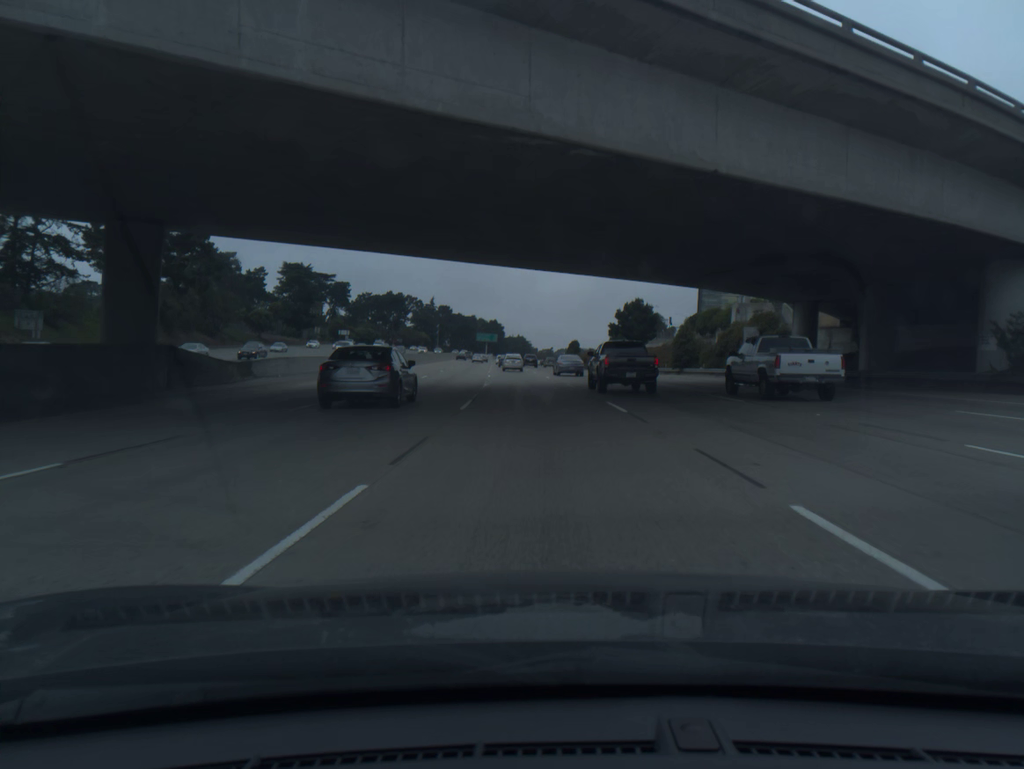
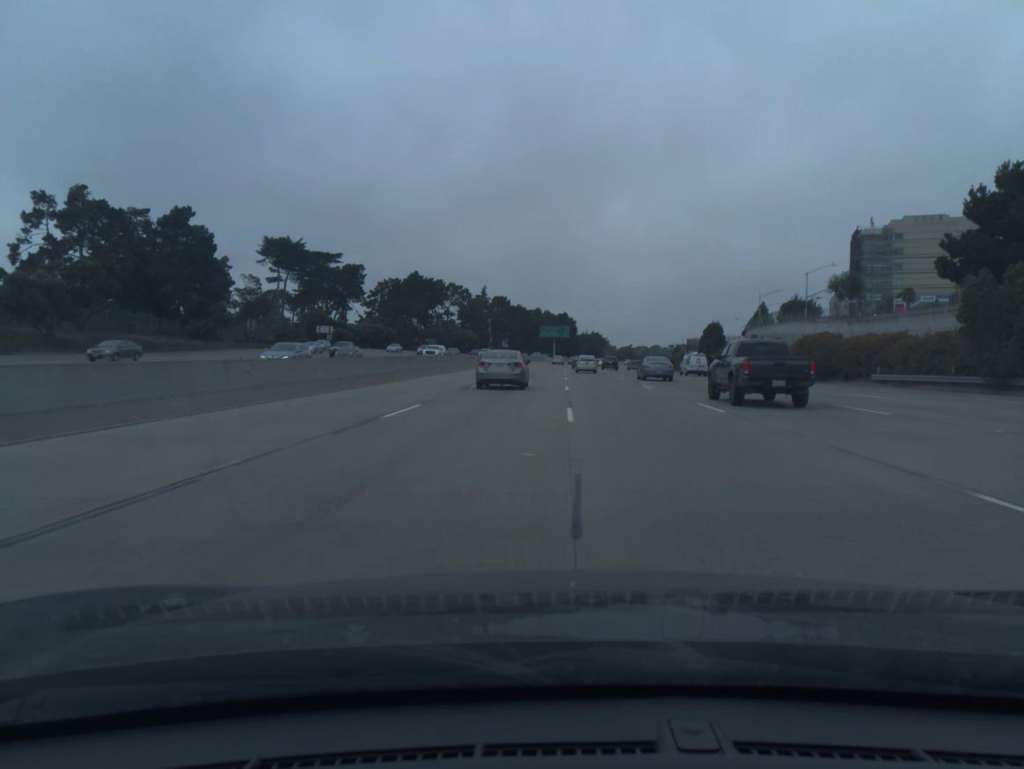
(-5.4, +85.4) m; -5°
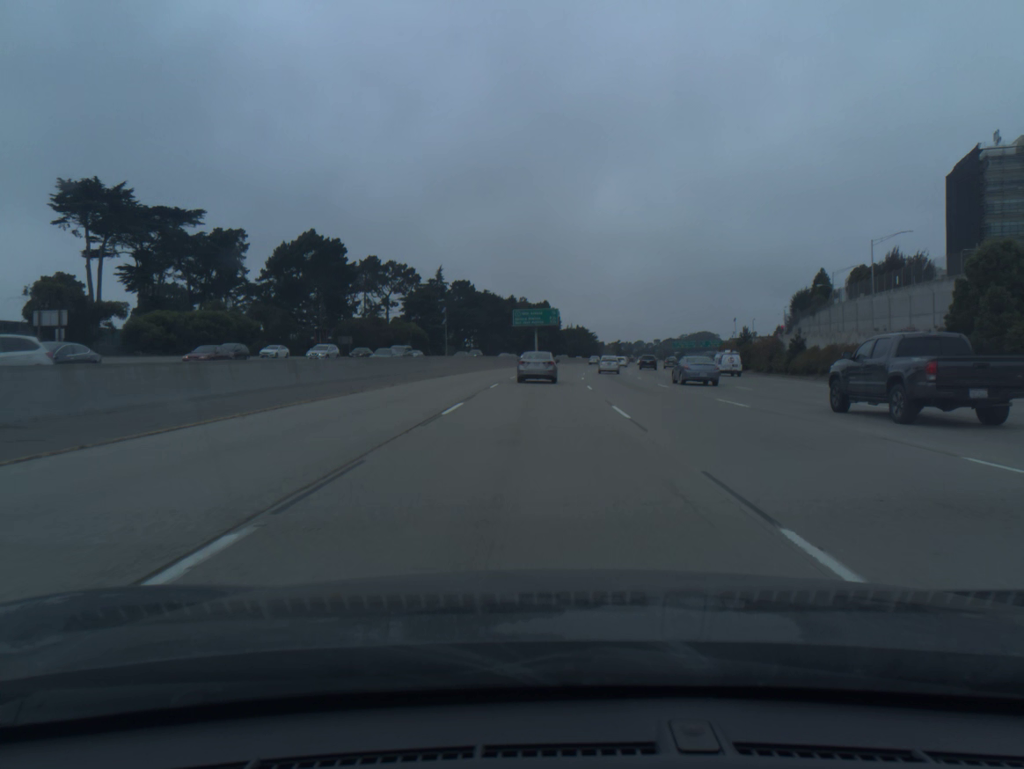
(+0.5, +70.3) m; +1°
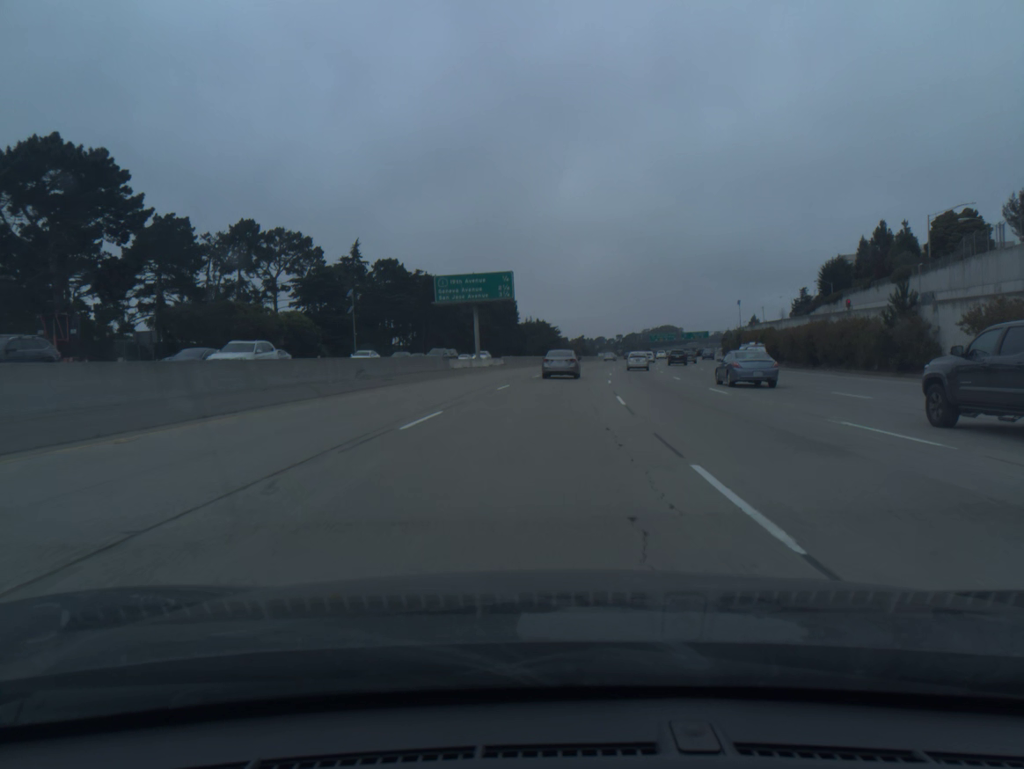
(+1.3, +53.5) m; +3°
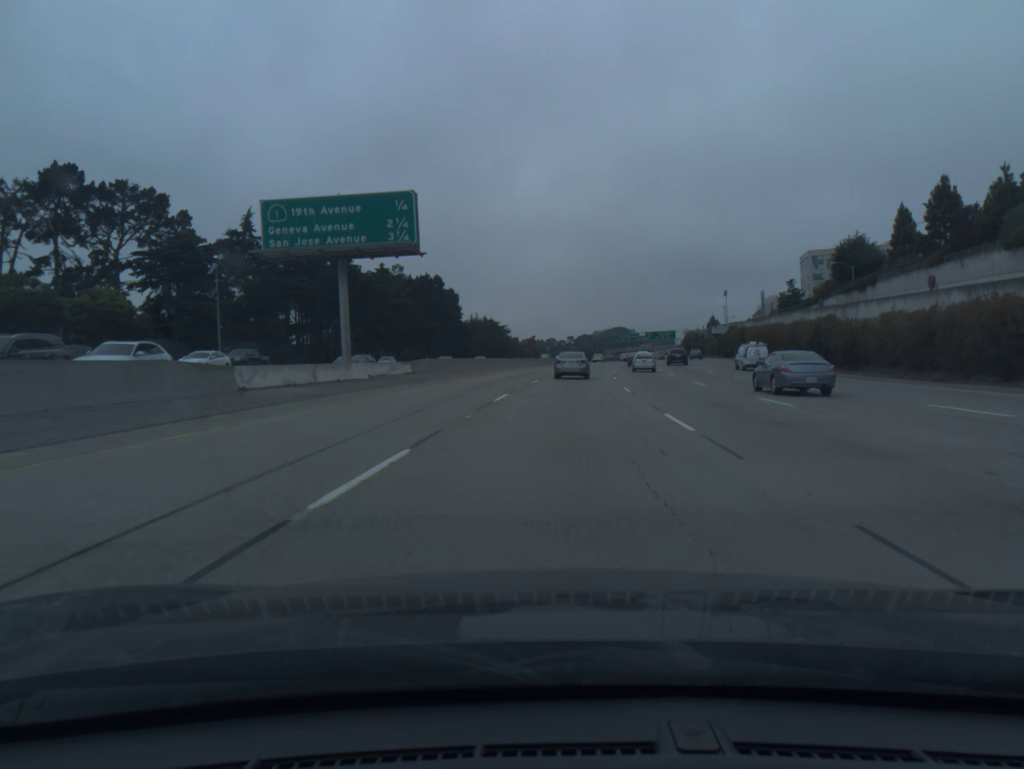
(+0.9, +35.4) m; +3°
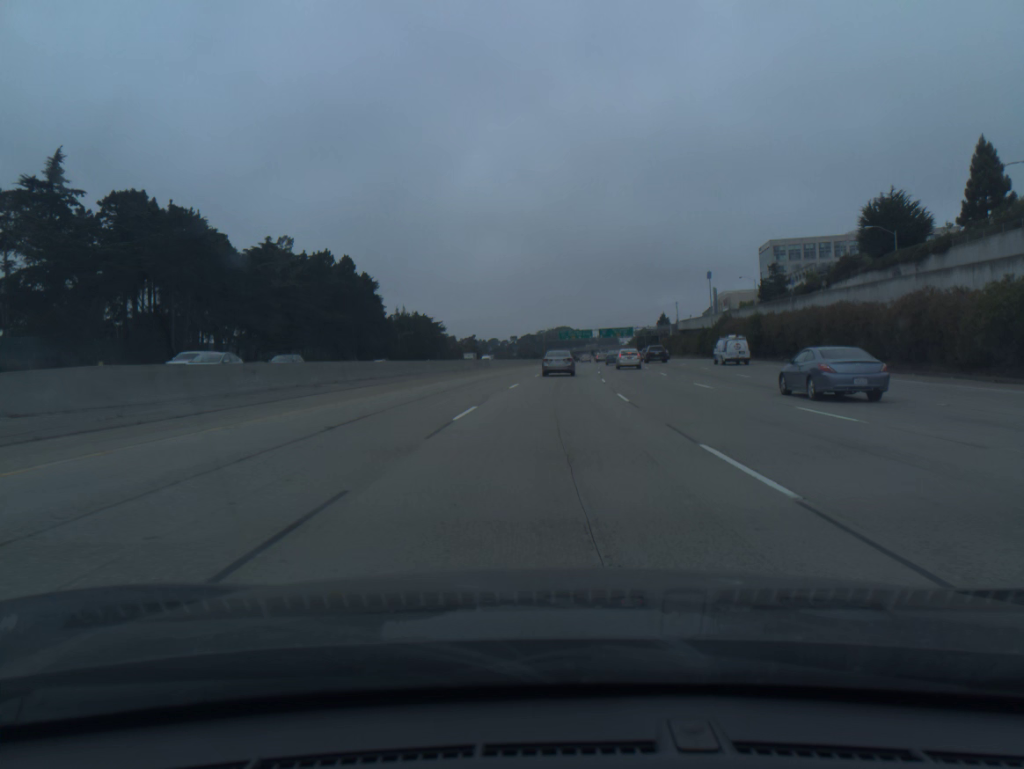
(+1.3, +34.8) m; +4°
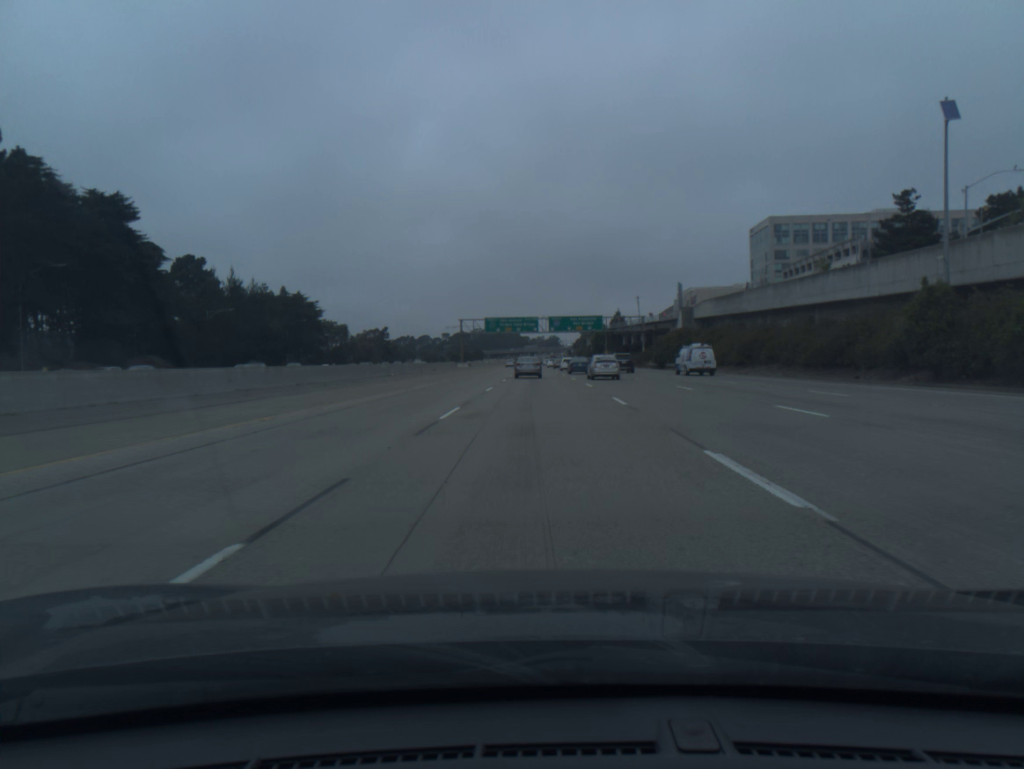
(+4.4, +86.4) m; +5°
